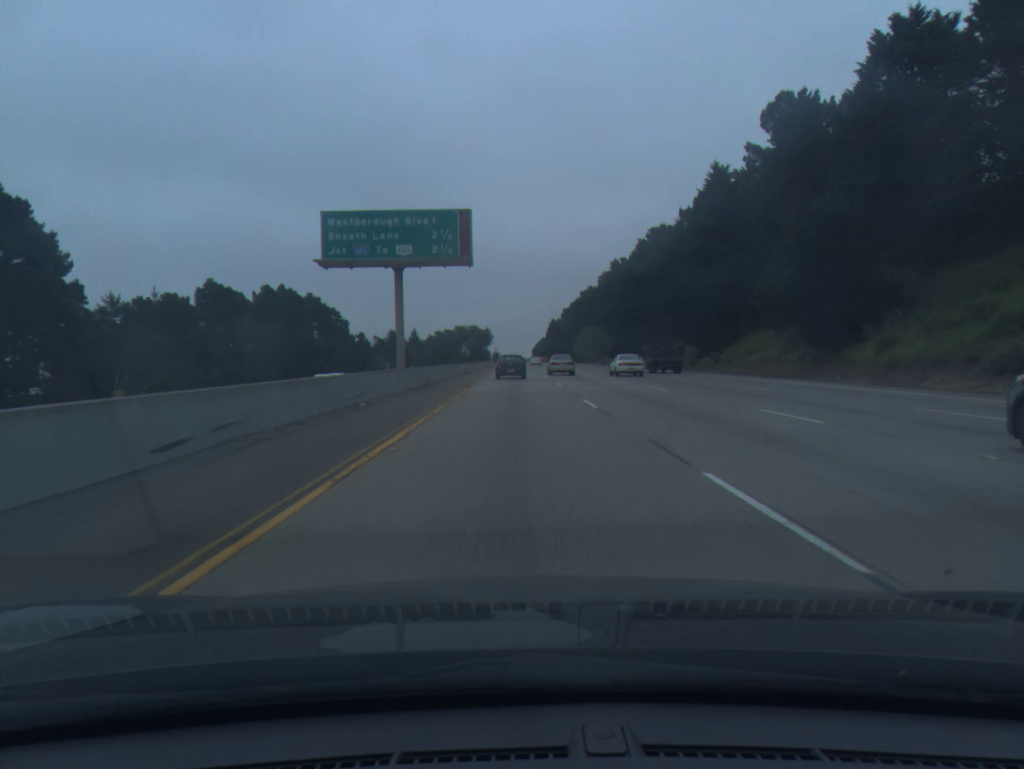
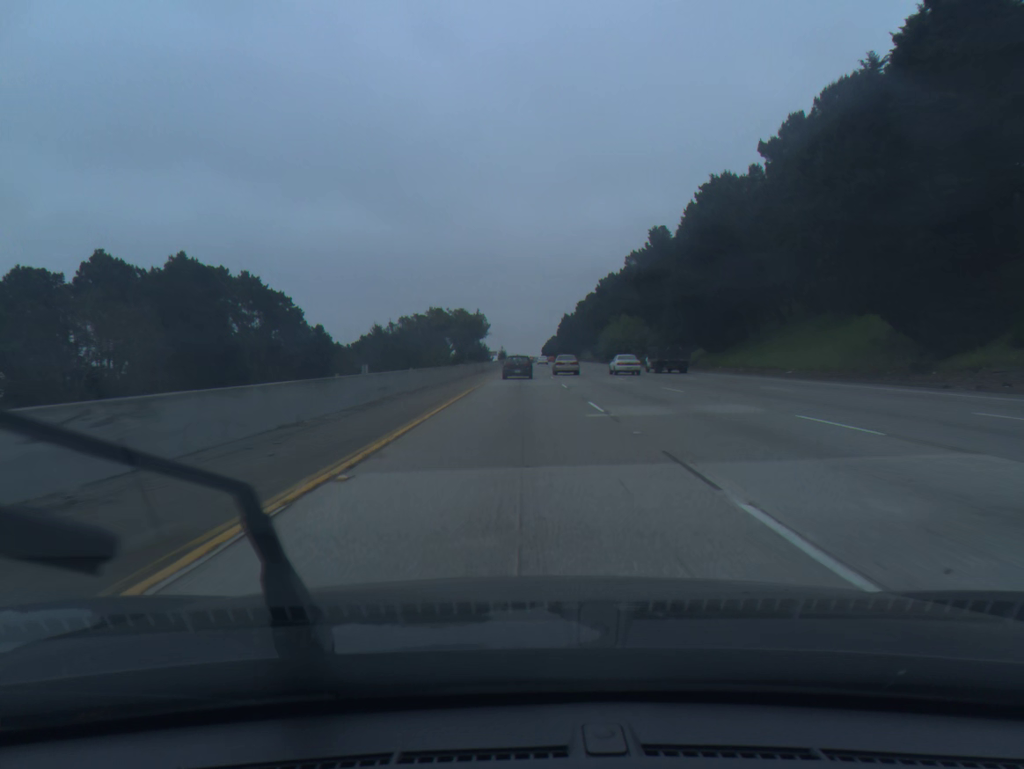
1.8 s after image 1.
(-0.1, +46.0) m; -1°
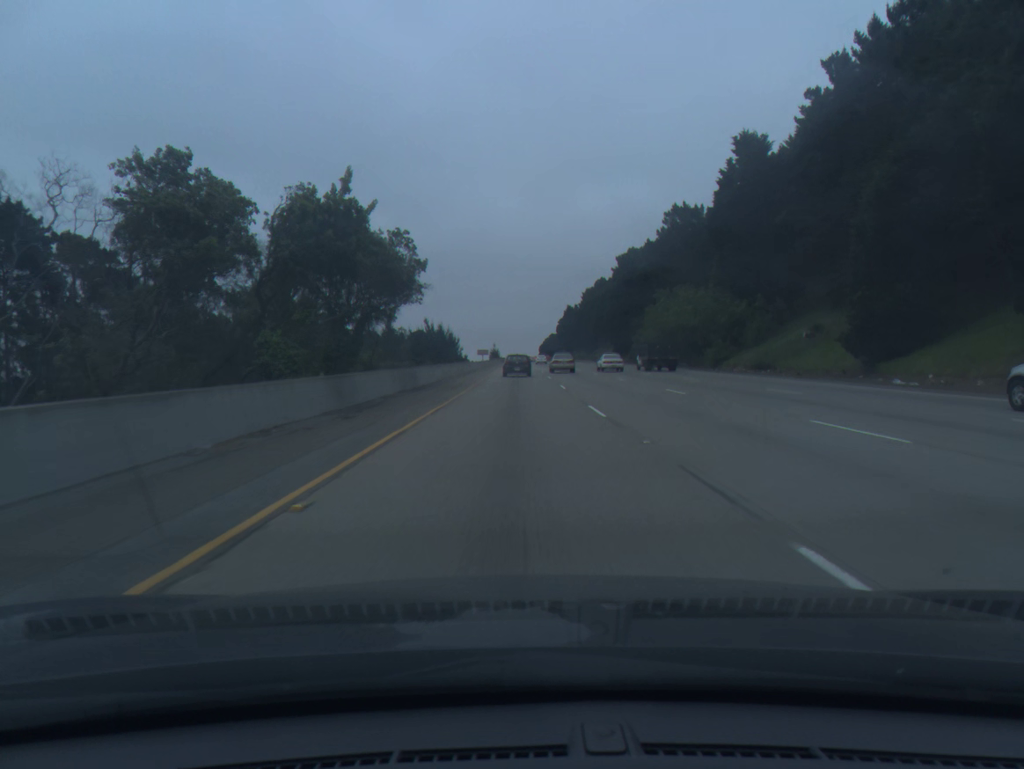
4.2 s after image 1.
(+0.1, +59.8) m; 0°
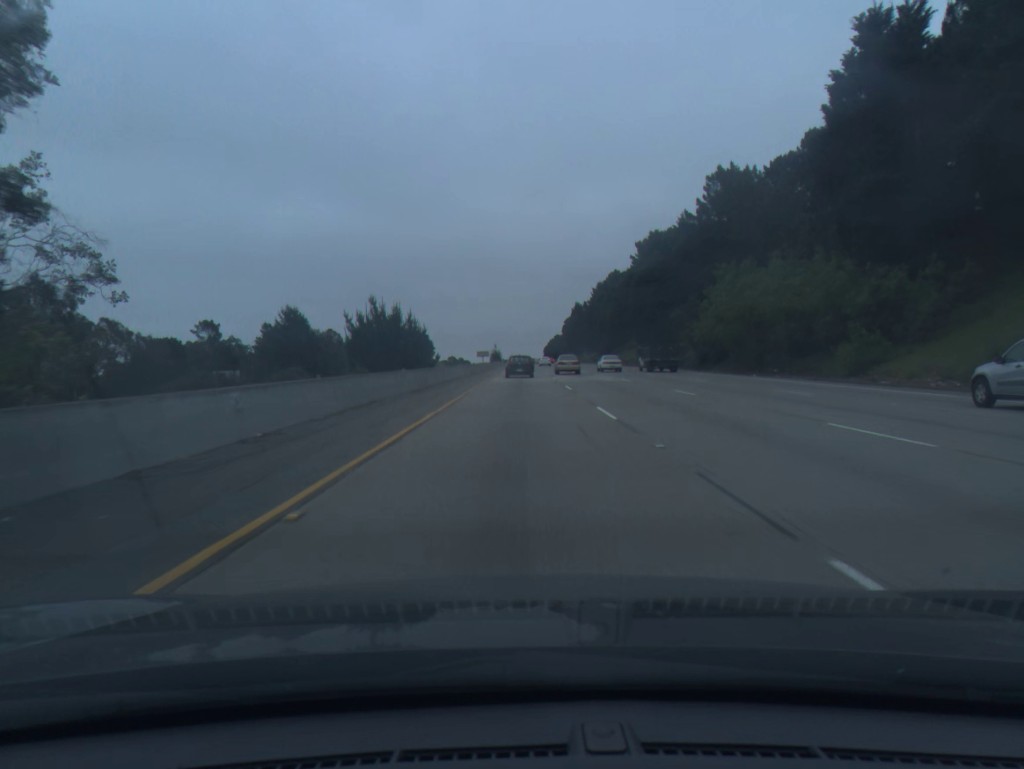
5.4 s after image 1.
(-0.1, +29.6) m; 0°
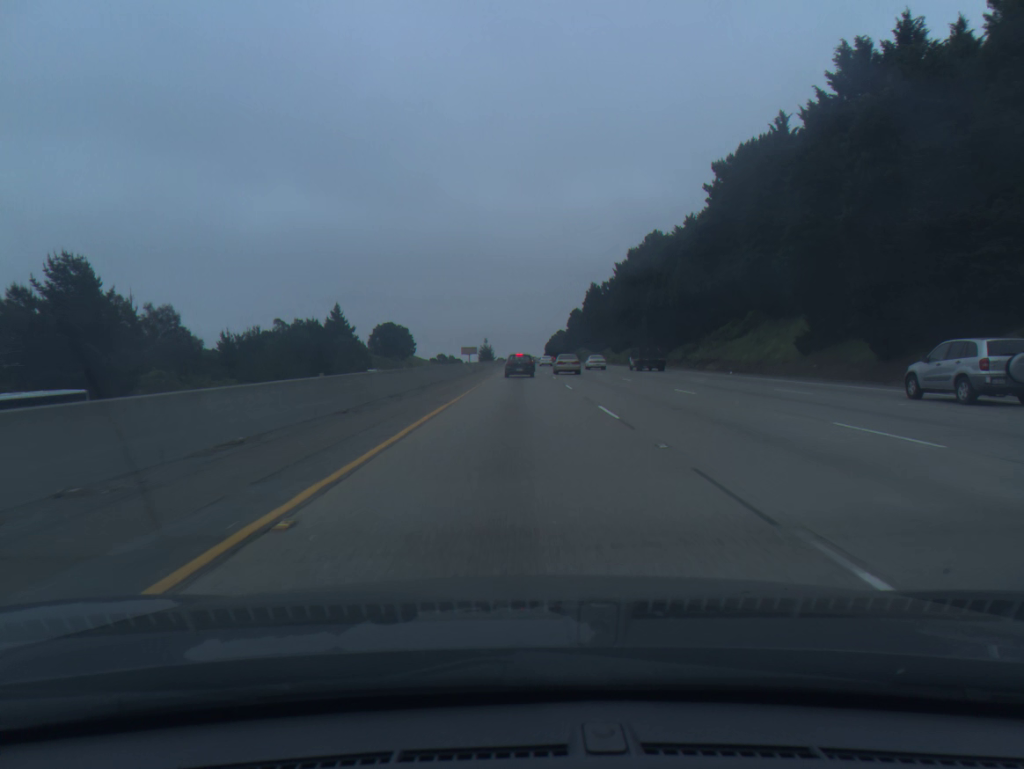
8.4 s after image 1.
(+0.2, +73.1) m; 0°
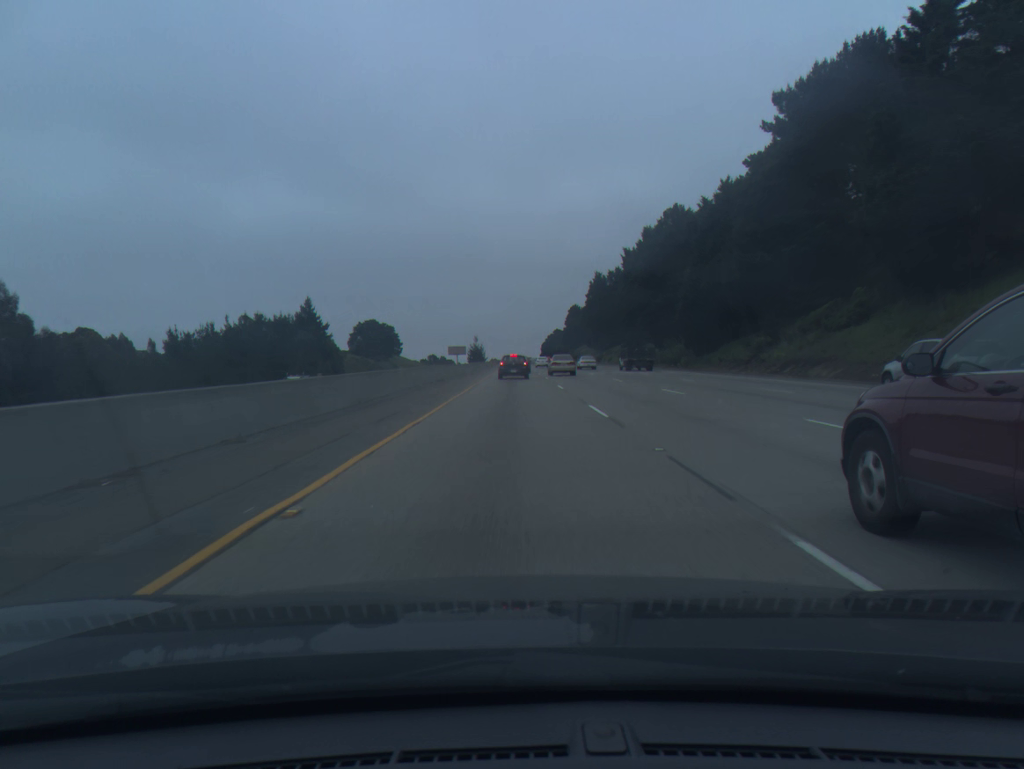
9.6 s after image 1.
(+0.1, +28.6) m; 0°
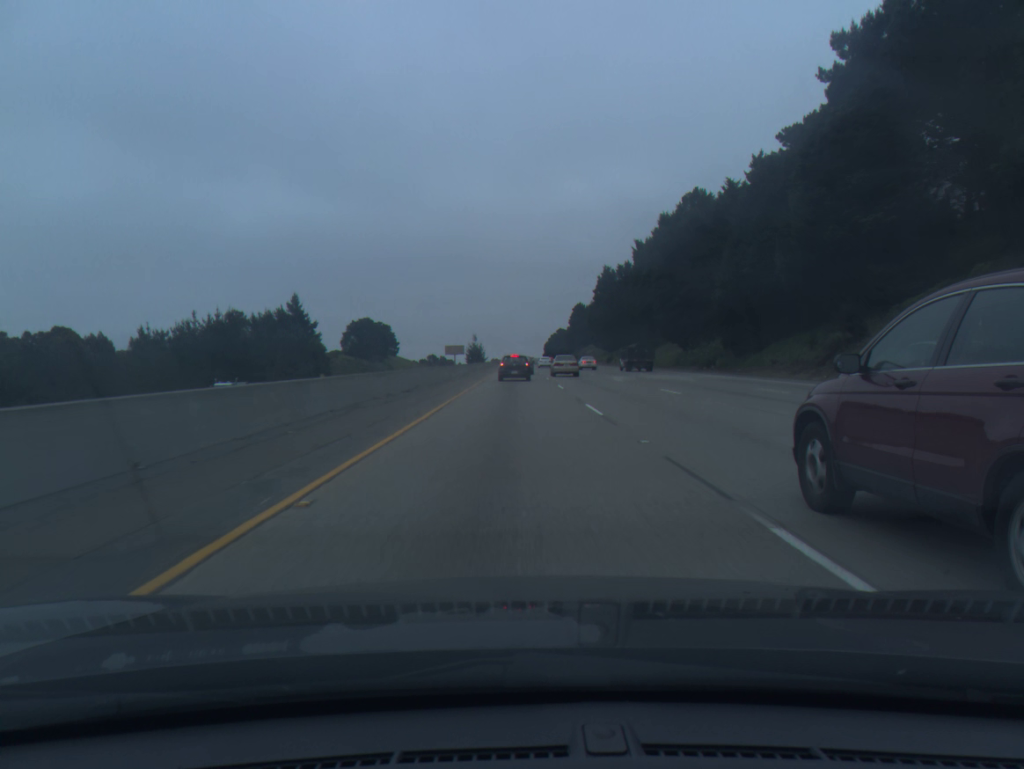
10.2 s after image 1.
(0.0, +14.1) m; 0°
